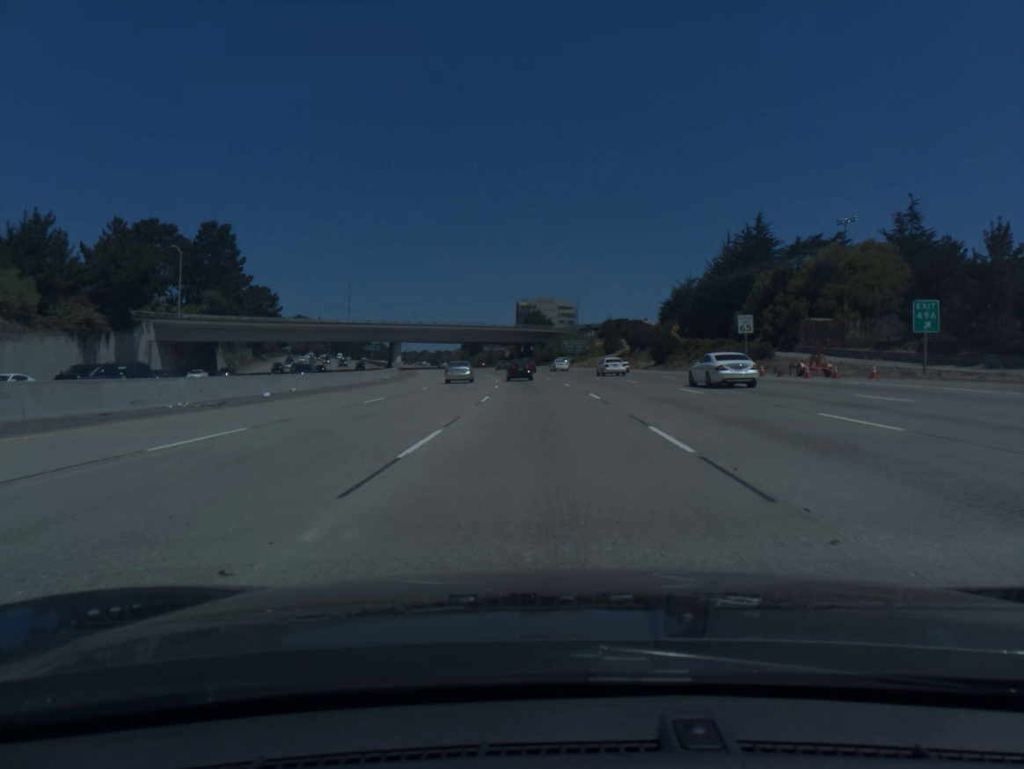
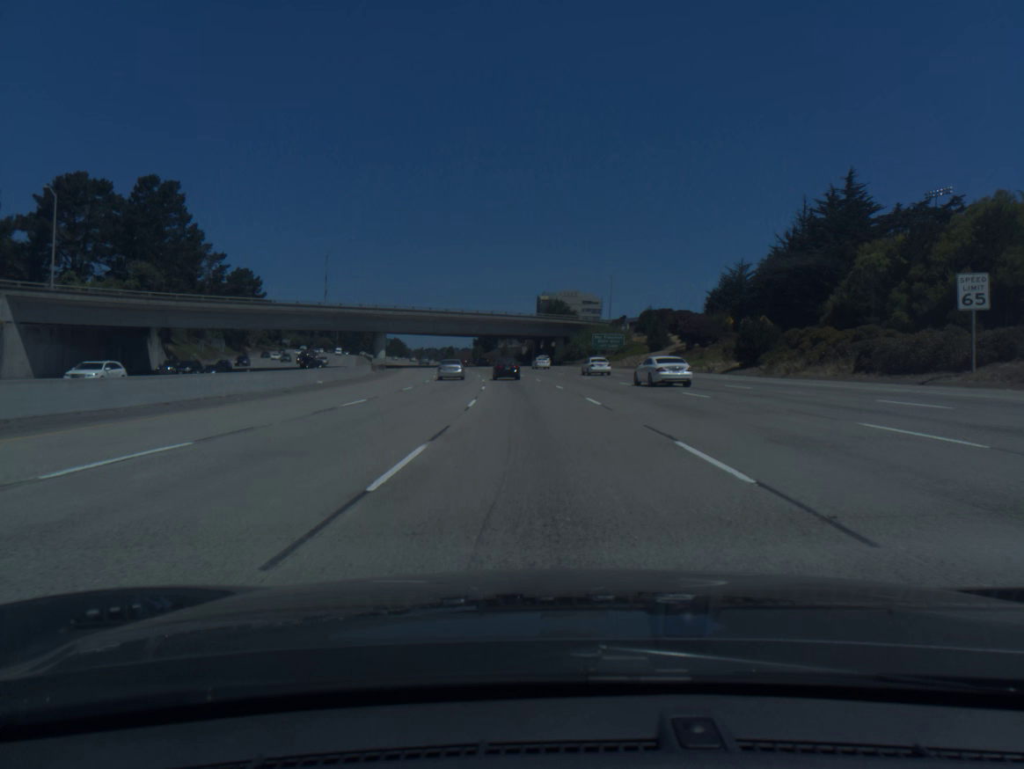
(-0.3, +31.1) m; -1°
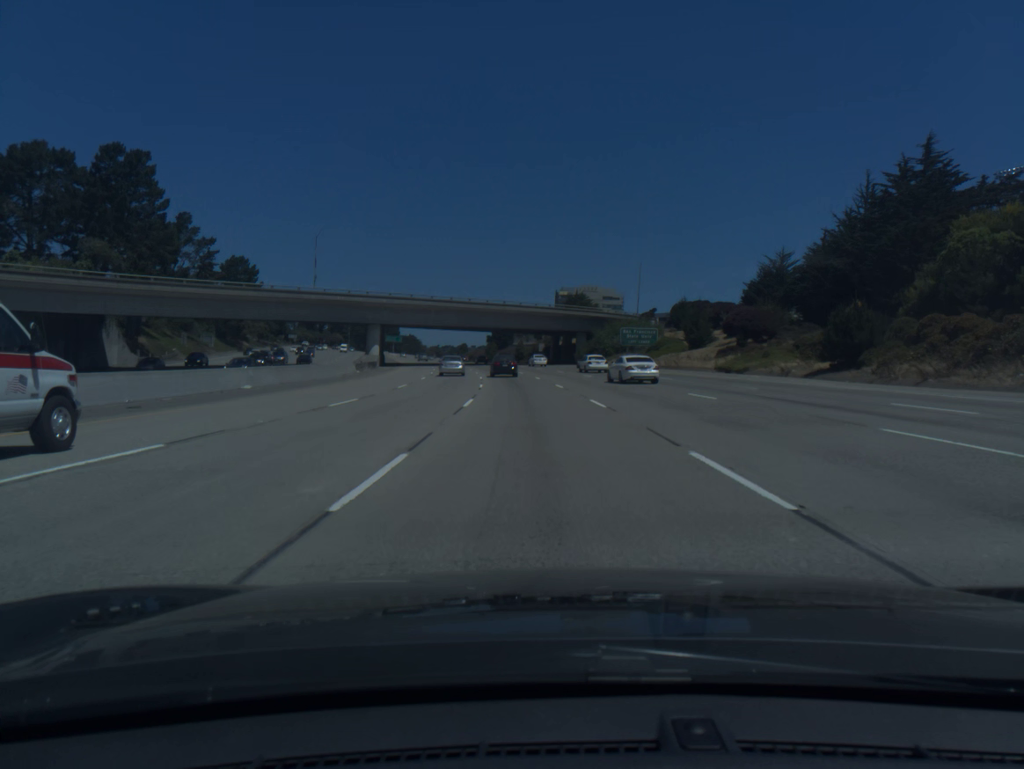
(-0.2, +15.5) m; -1°
